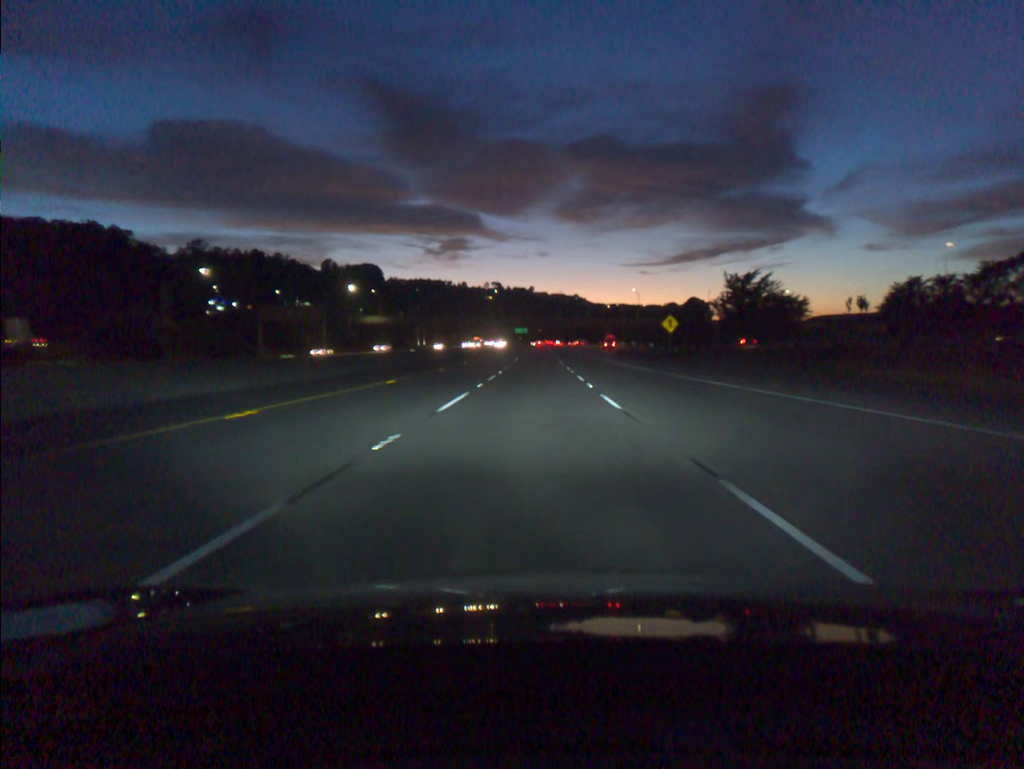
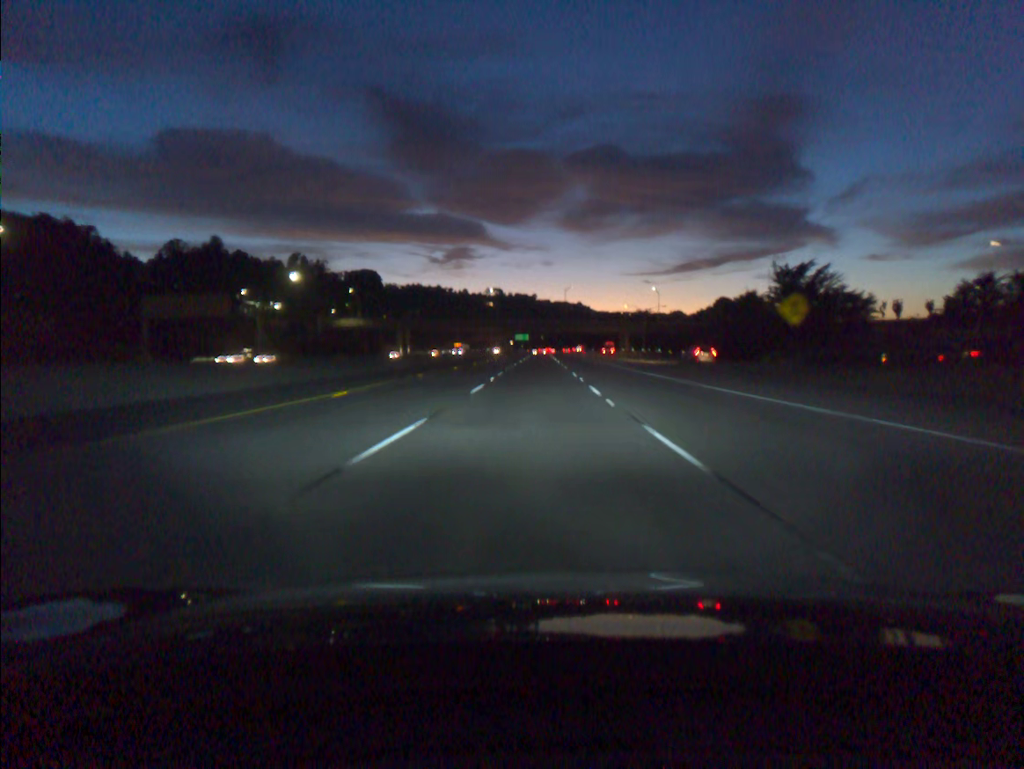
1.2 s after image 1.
(0.0, +36.6) m; 0°
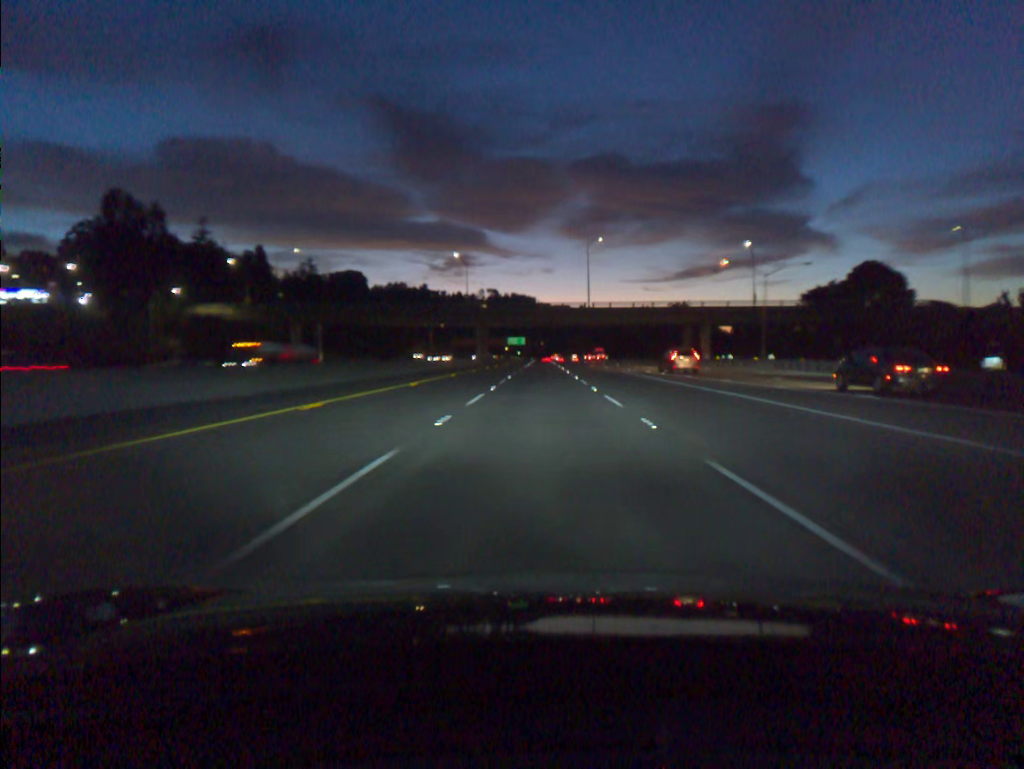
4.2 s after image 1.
(-0.2, +90.9) m; 0°
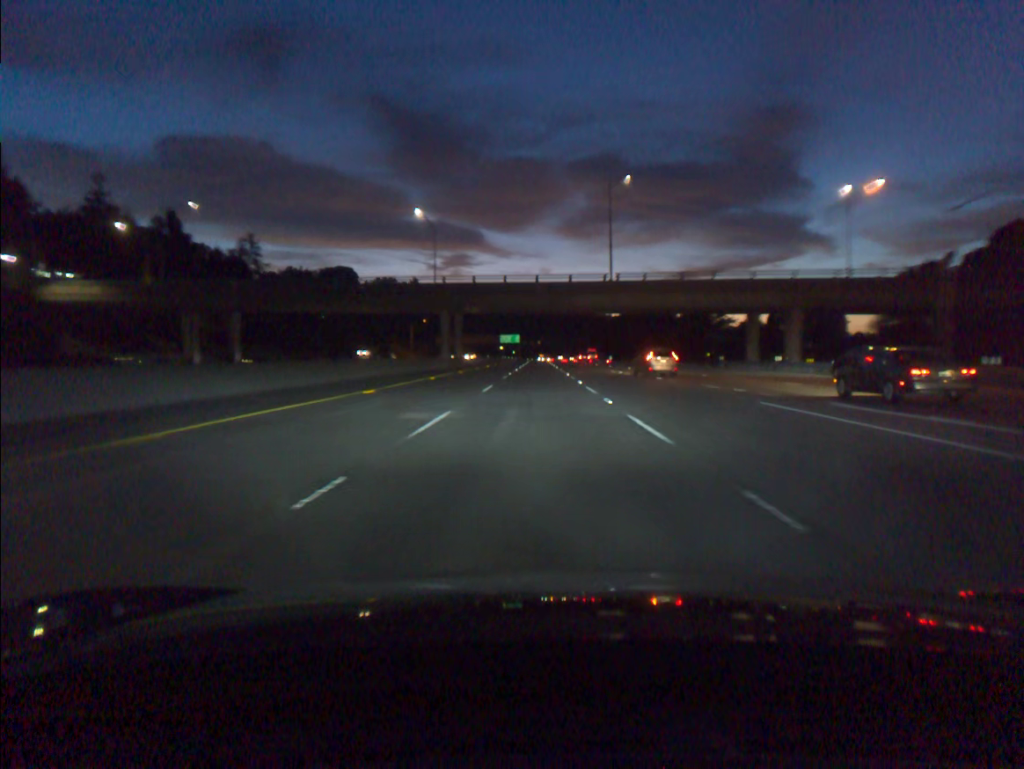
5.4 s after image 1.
(0.0, +36.3) m; 0°
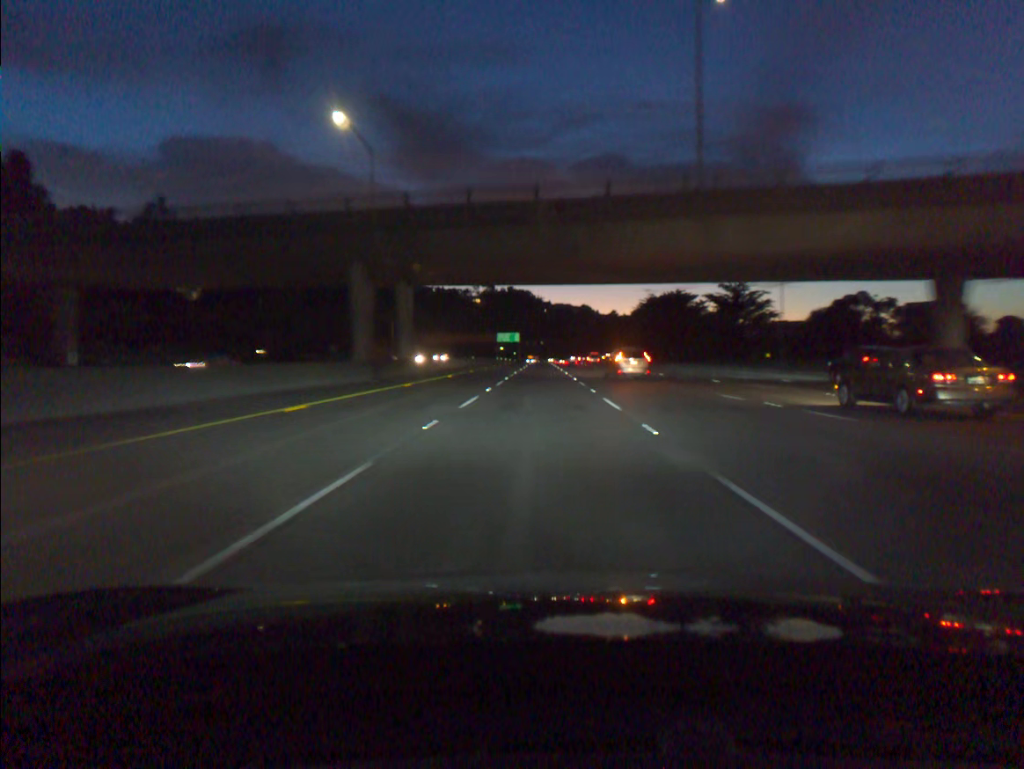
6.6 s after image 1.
(-0.1, +36.3) m; 0°
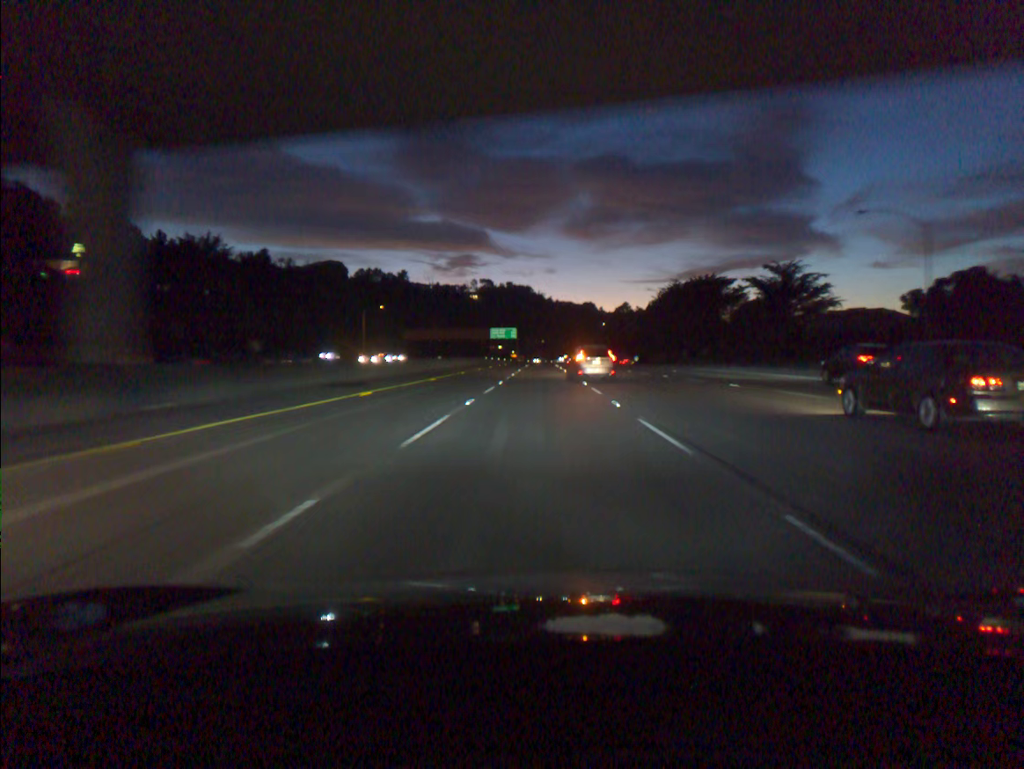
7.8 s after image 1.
(0.0, +36.4) m; 0°
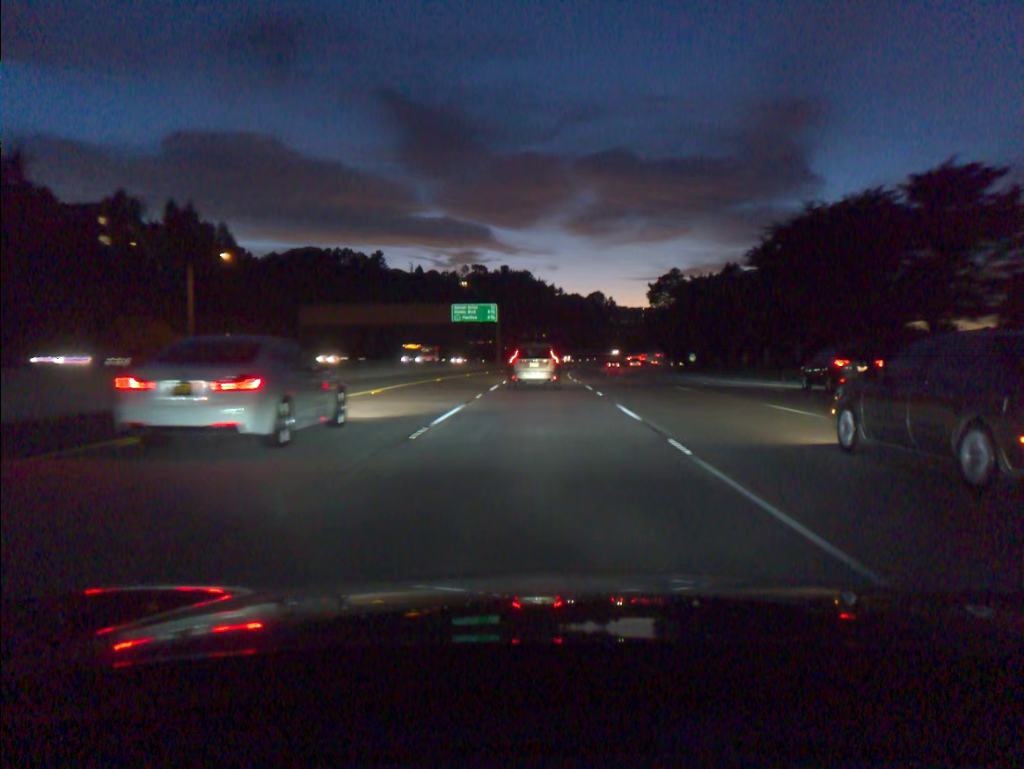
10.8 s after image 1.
(0.0, +88.5) m; 0°
